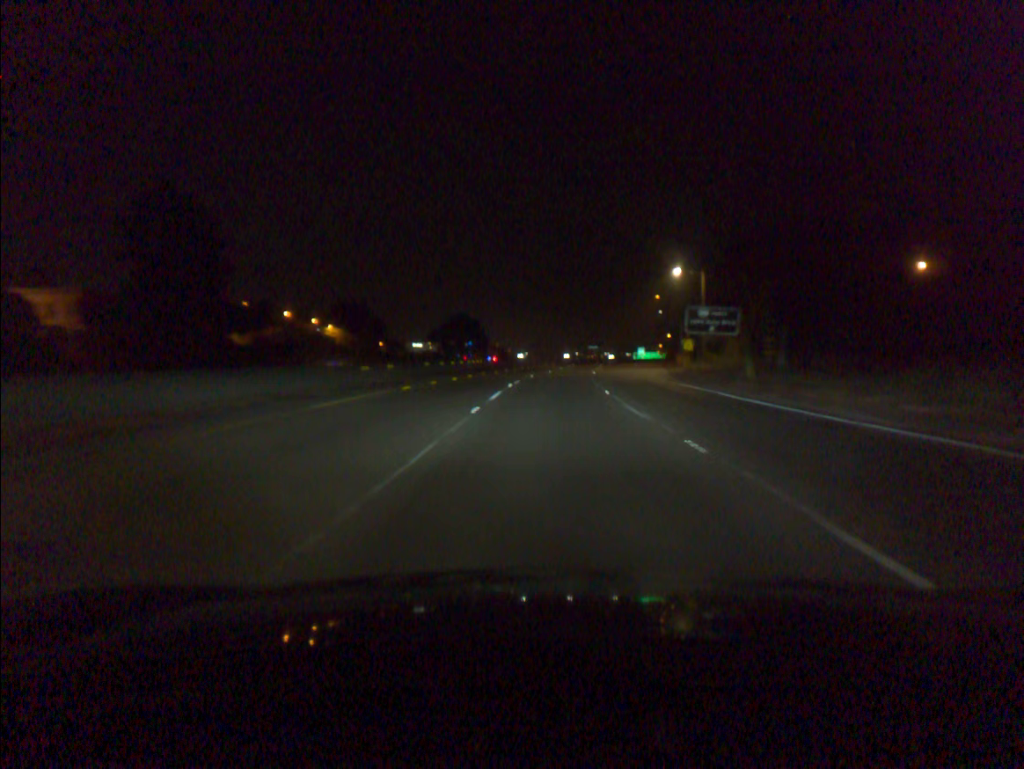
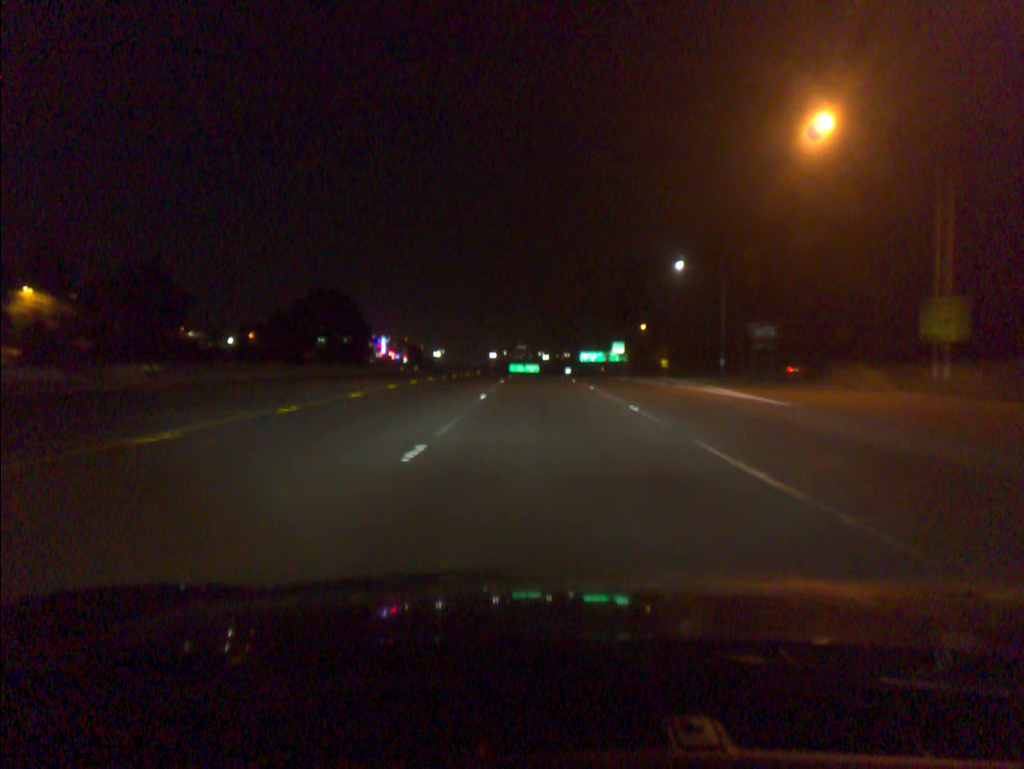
(+3.9, +84.6) m; +5°
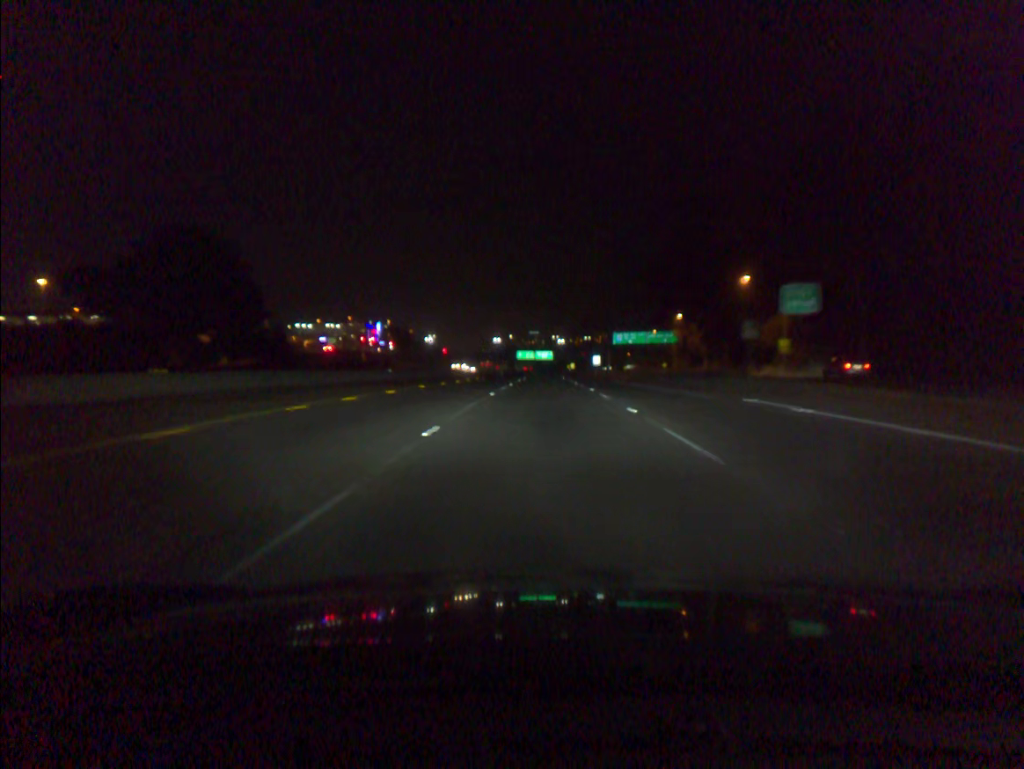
(-0.5, +70.4) m; -1°
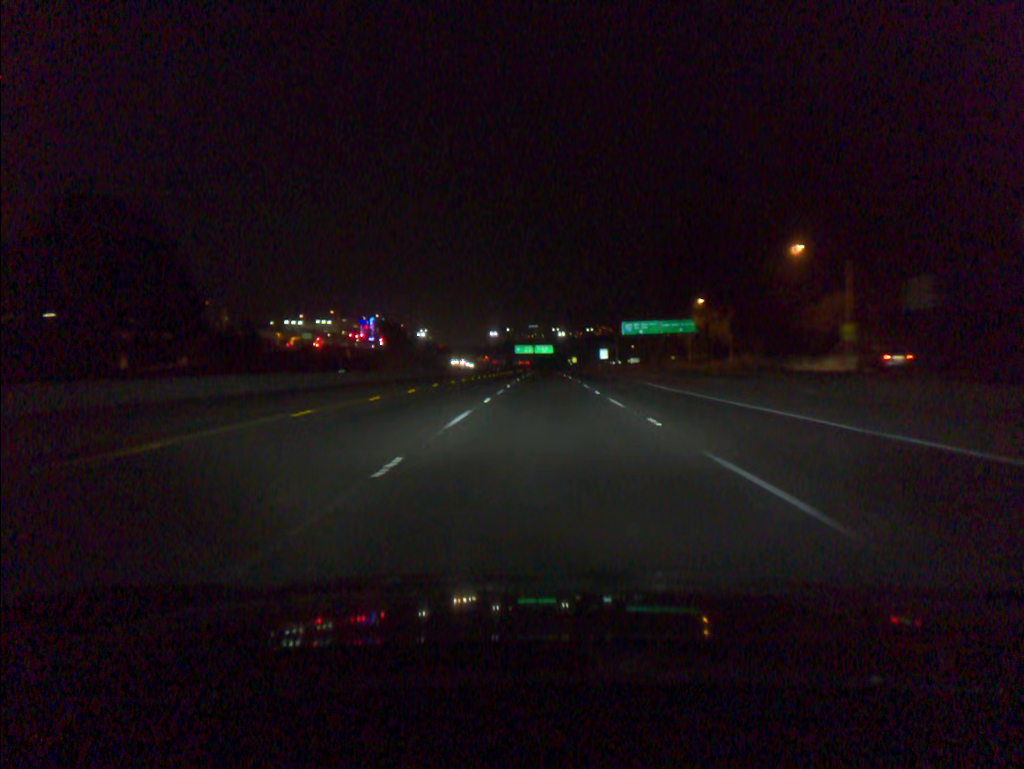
(0.0, +18.0) m; 0°
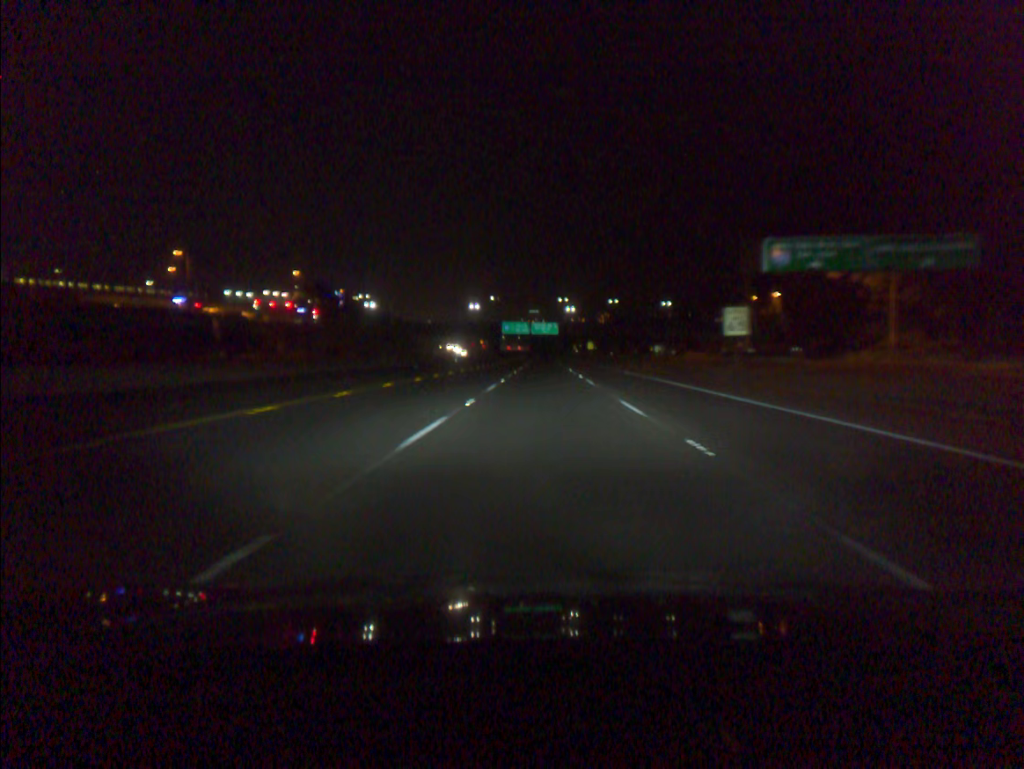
(0.0, +93.2) m; 0°
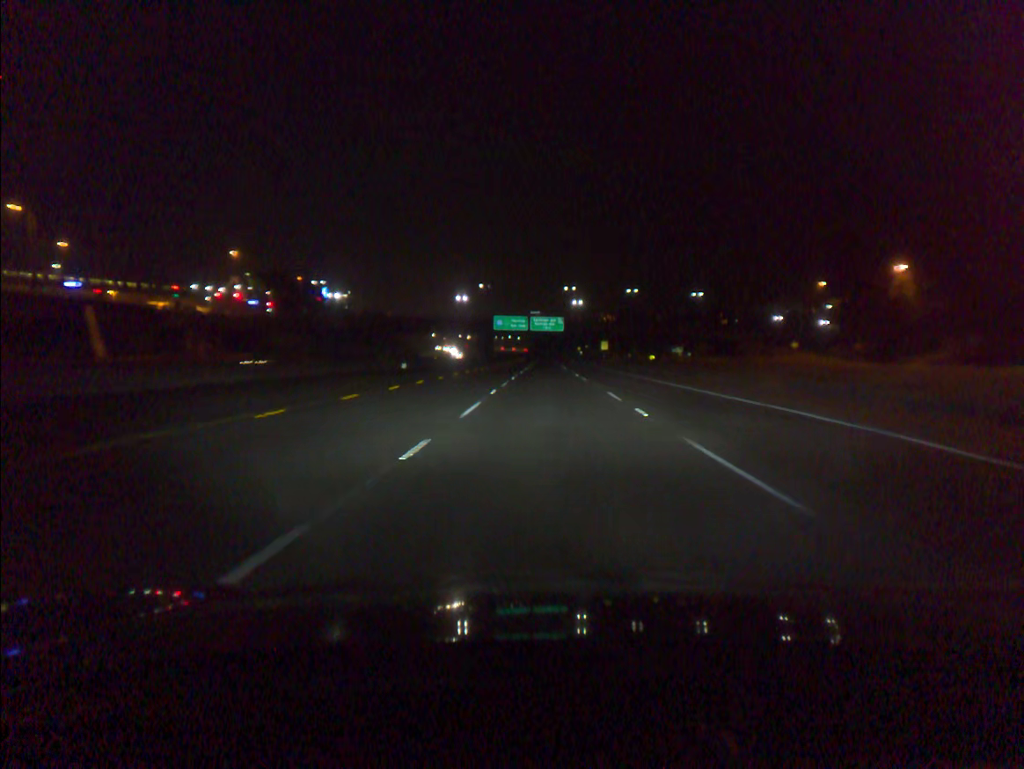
(-0.1, +38.5) m; 0°
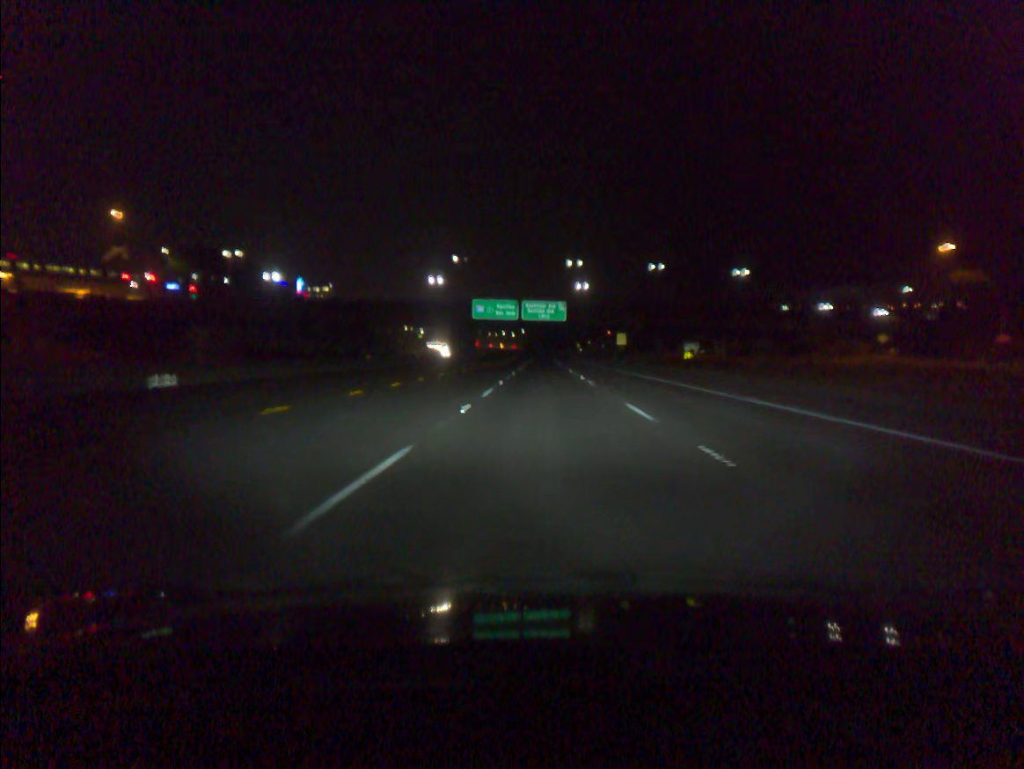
(+0.1, +39.0) m; 0°
